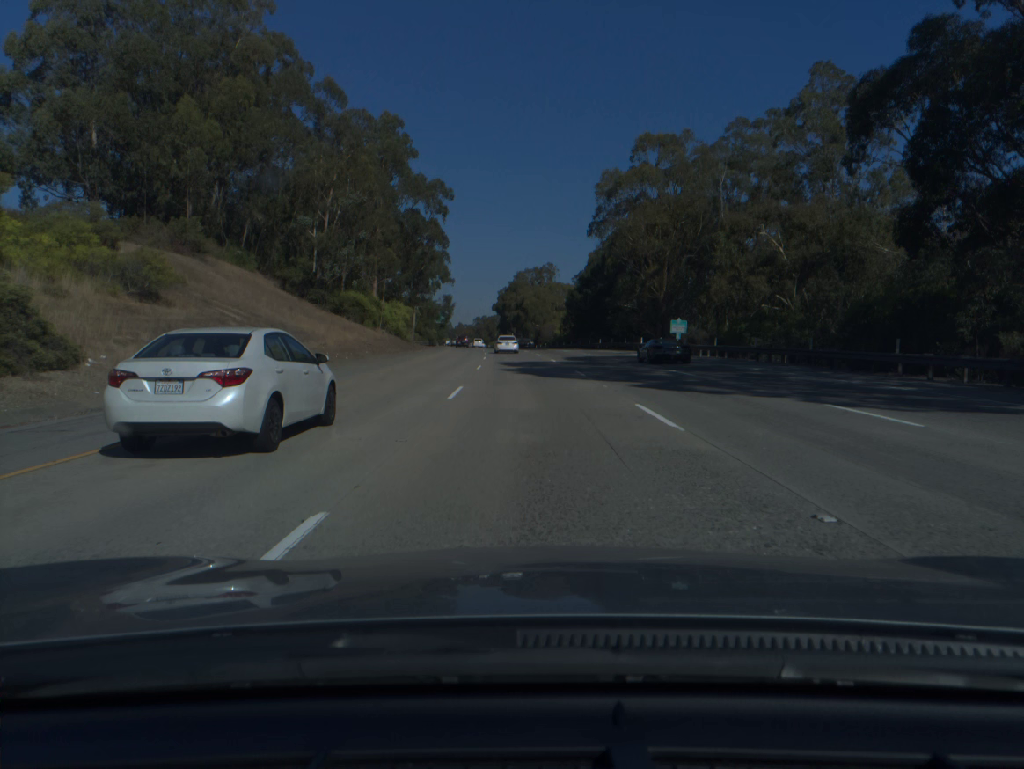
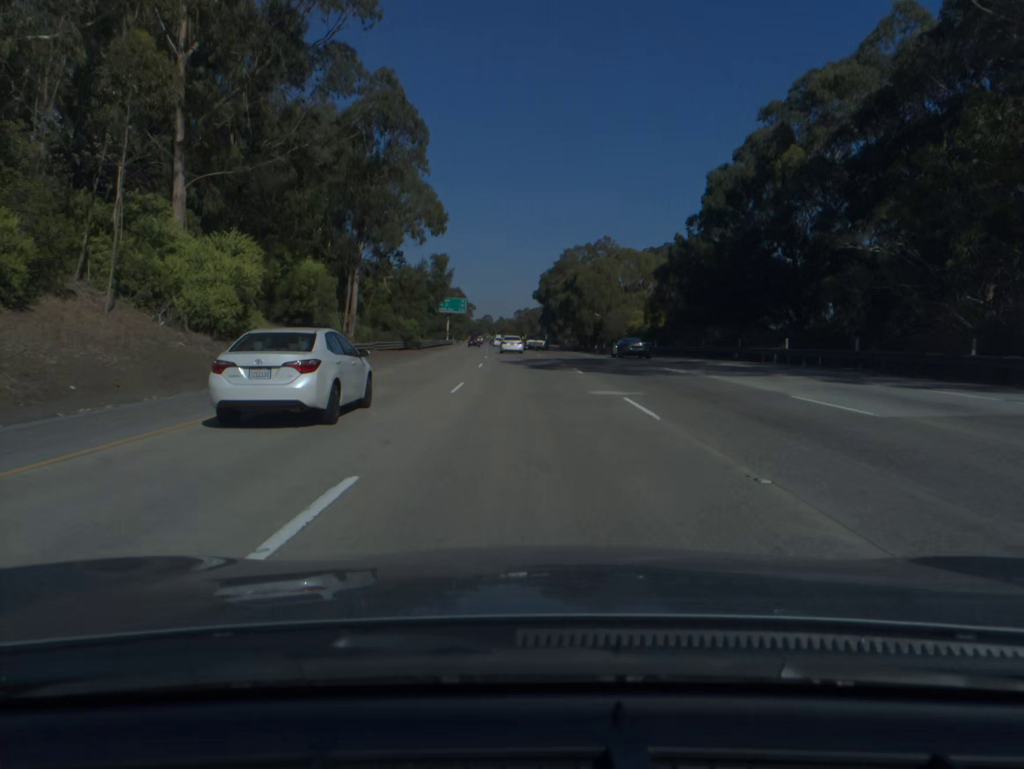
(-1.5, +57.0) m; -3°
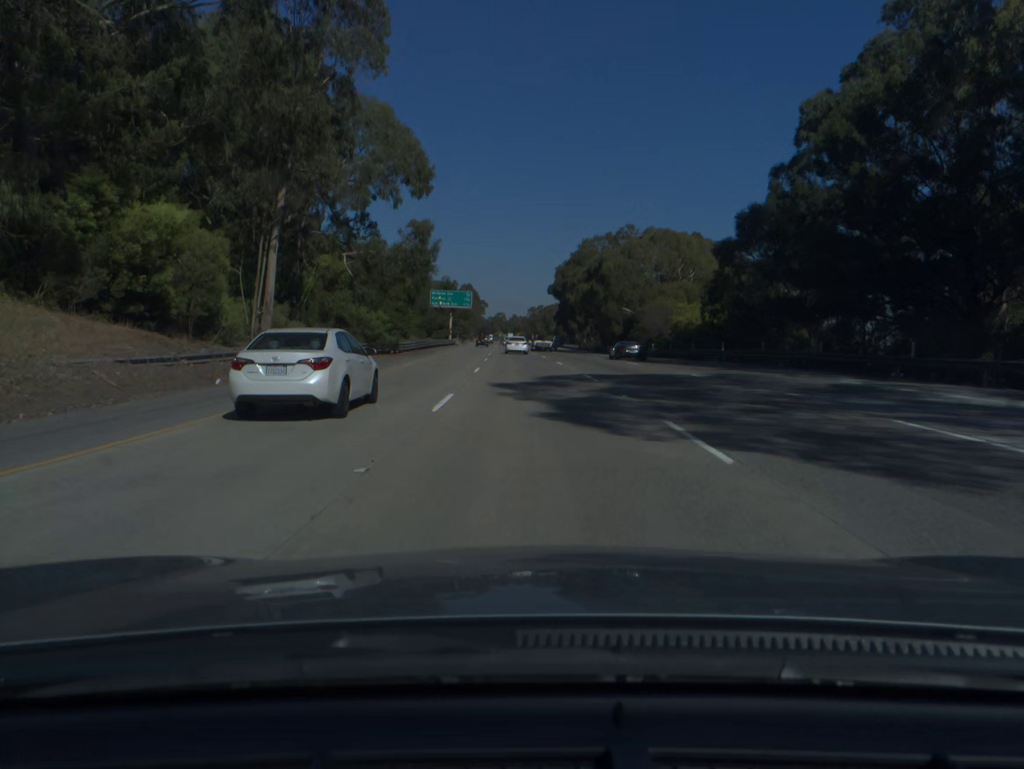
(-0.2, +19.0) m; -1°
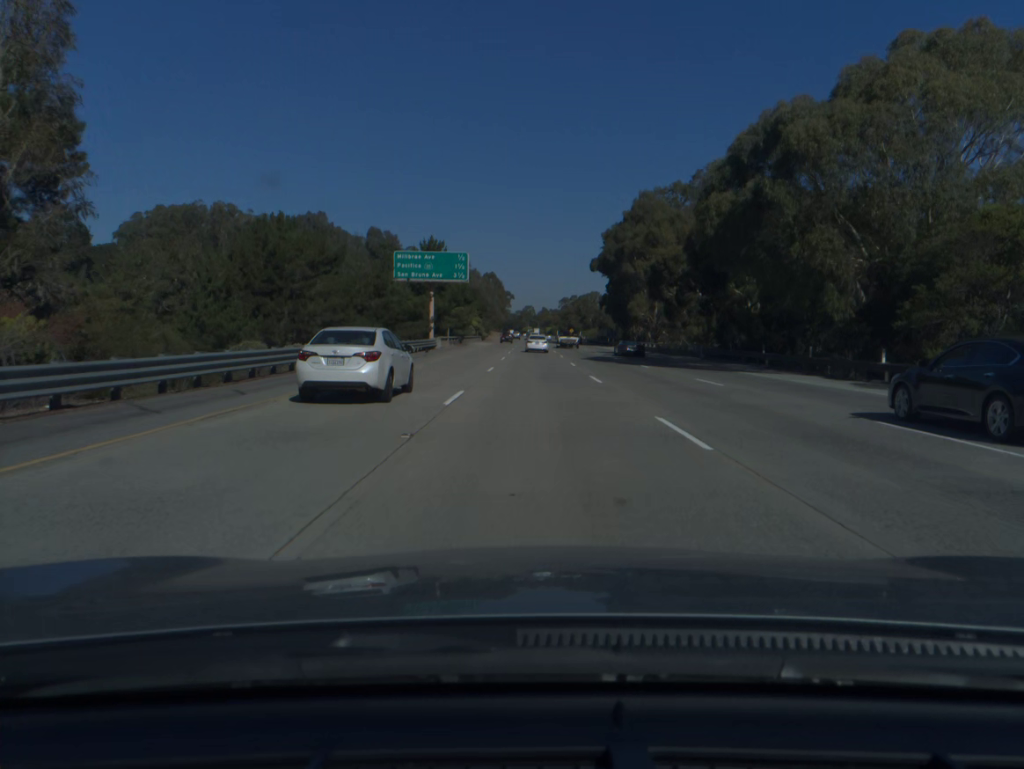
(-1.3, +57.2) m; -2°
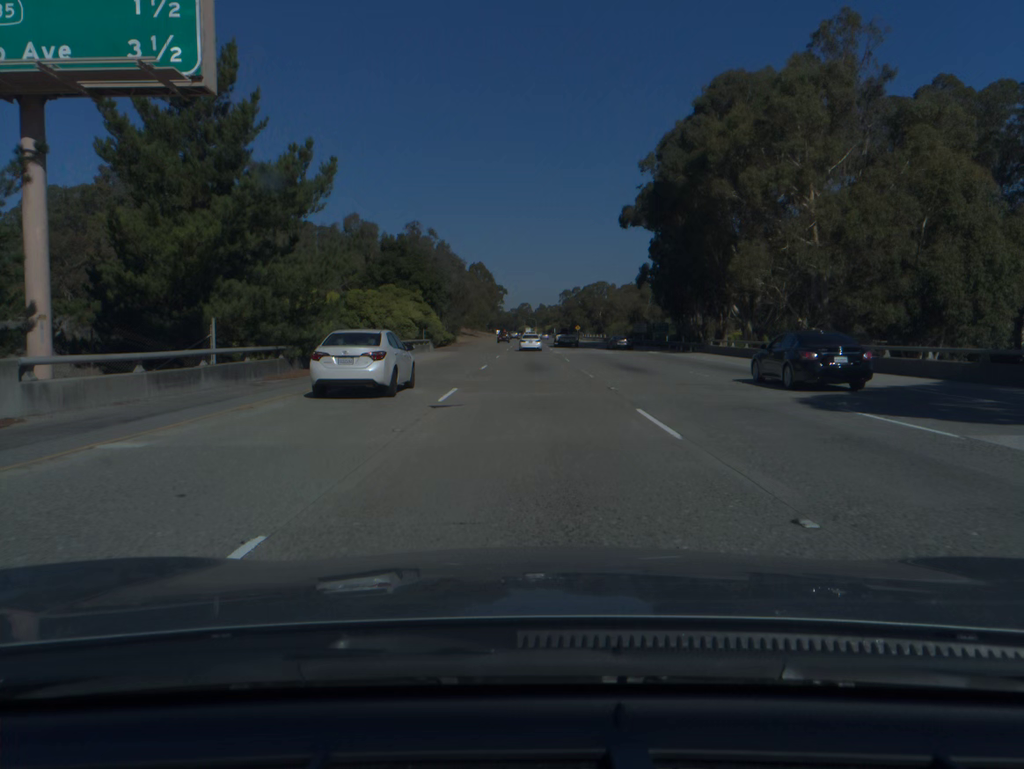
(+0.1, +57.5) m; 0°
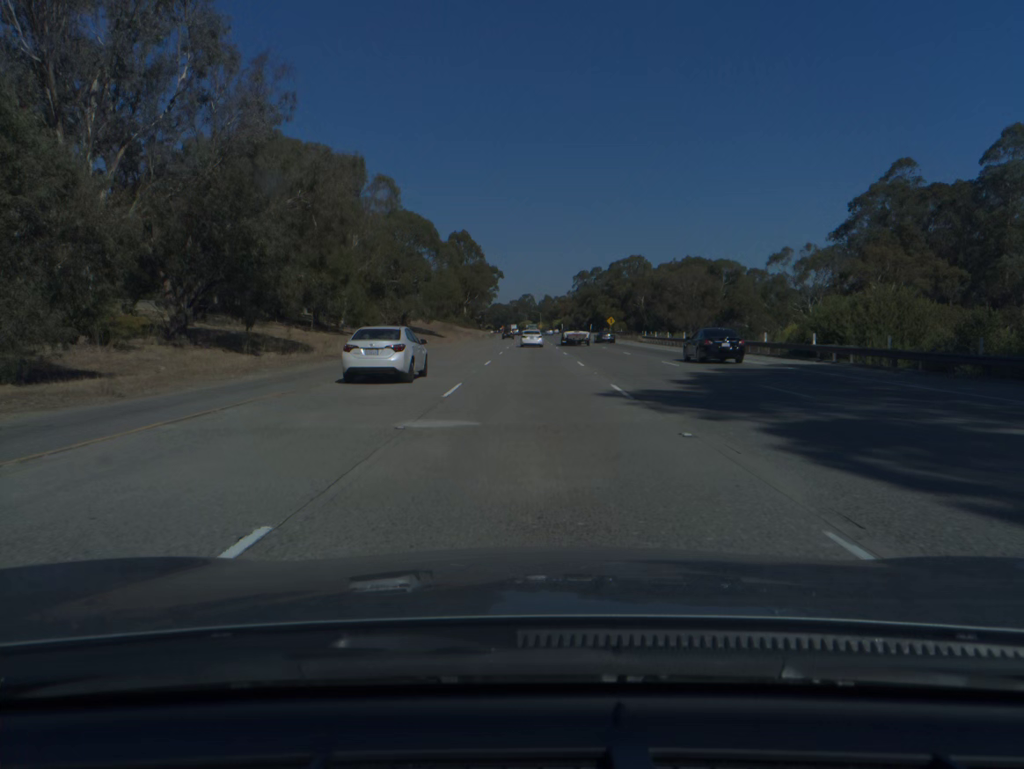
(-0.3, +95.6) m; 0°
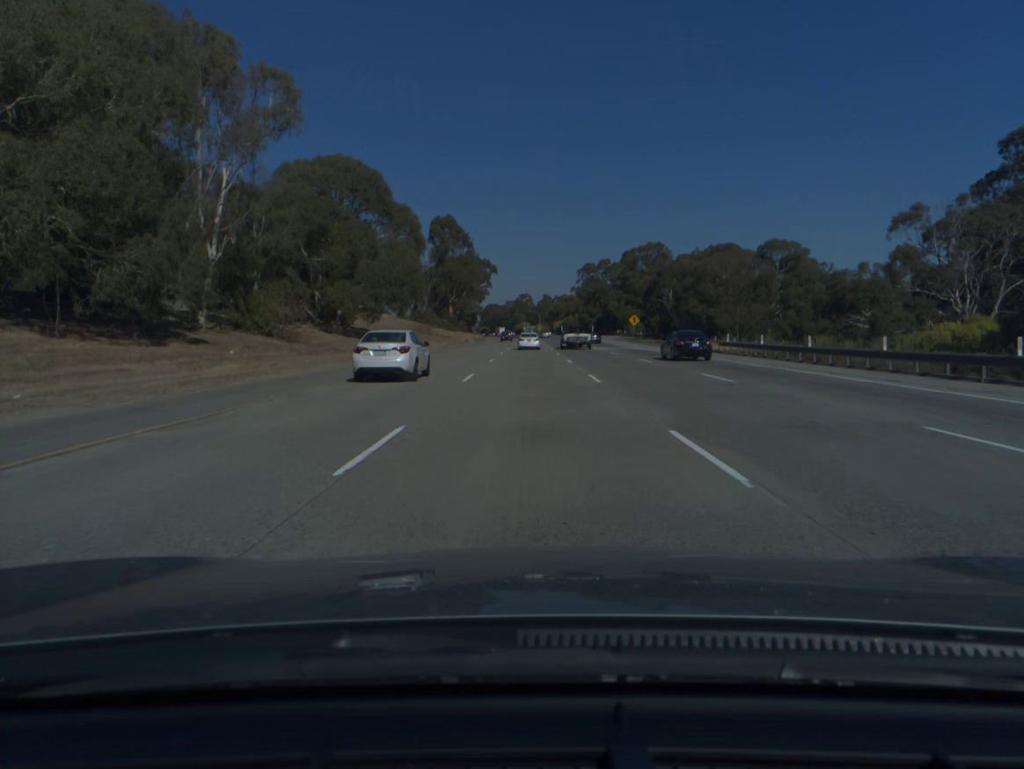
(+0.1, +38.0) m; 0°
